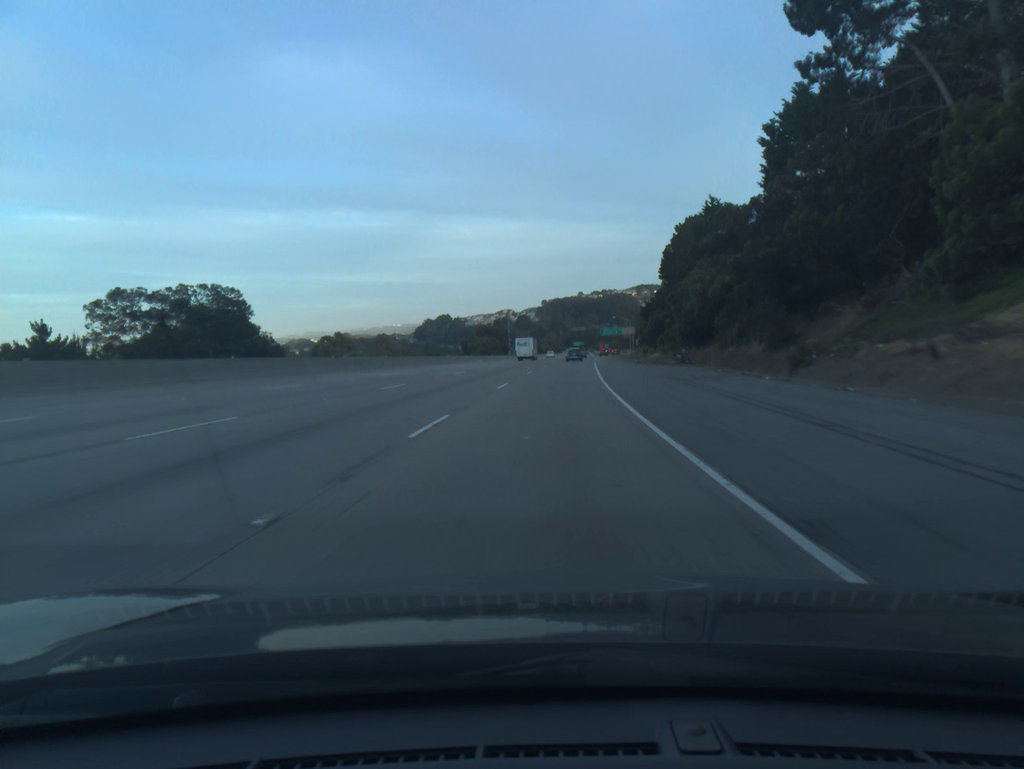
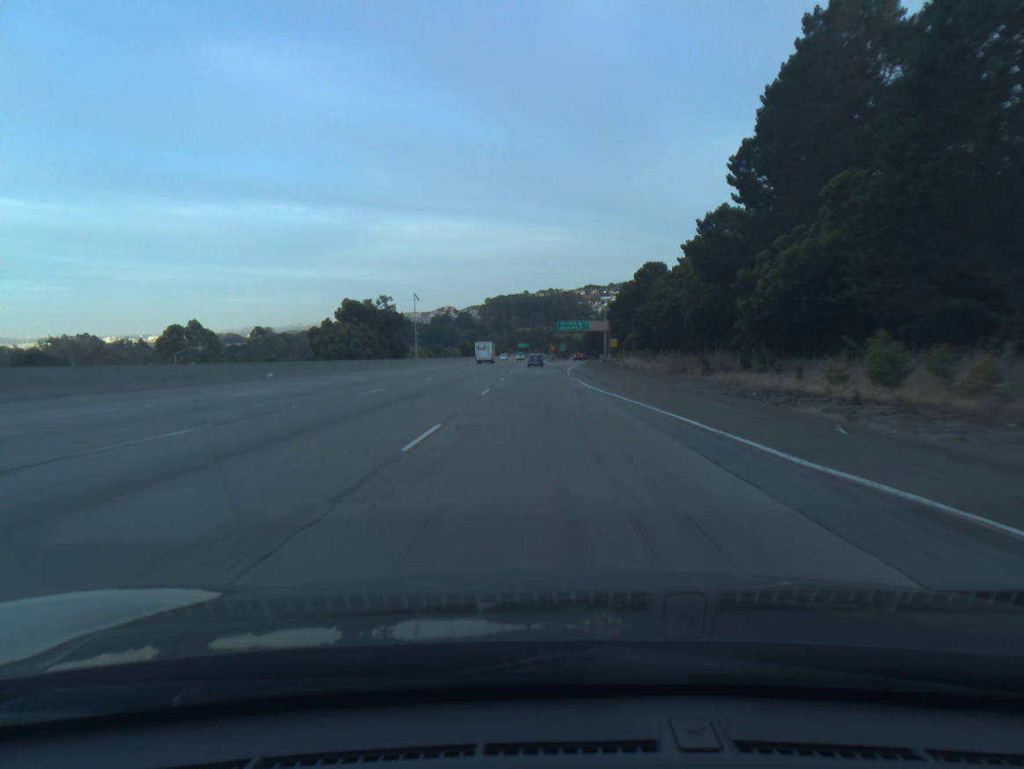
(+3.0, +74.0) m; +4°
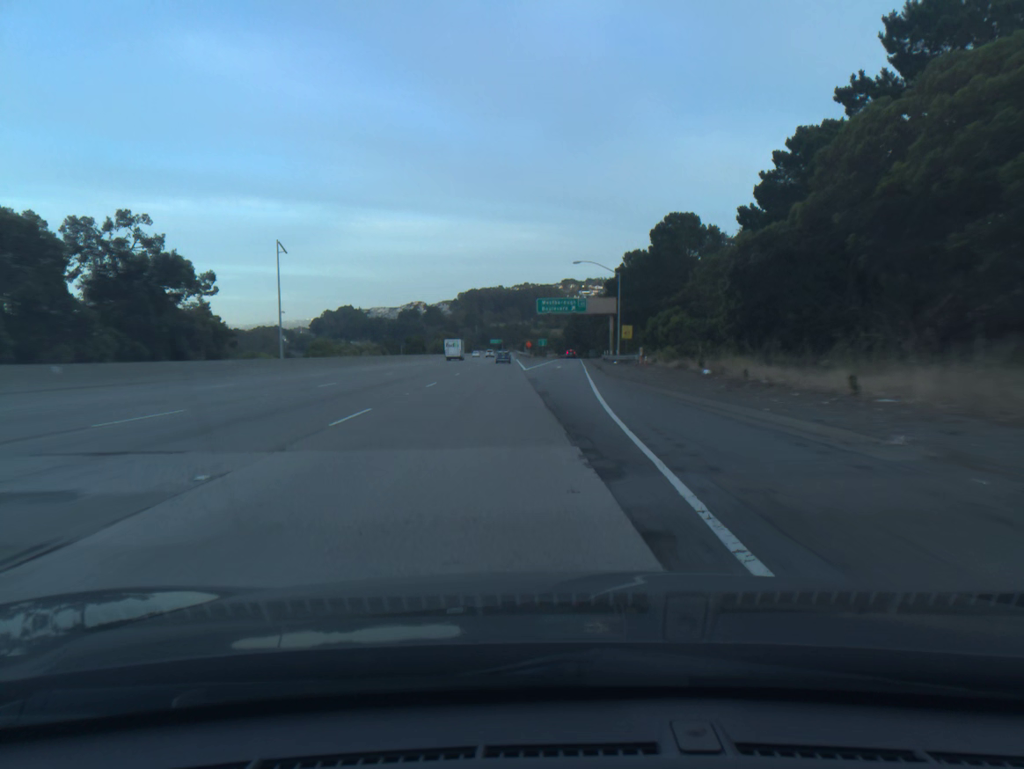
(+0.6, +55.6) m; +2°
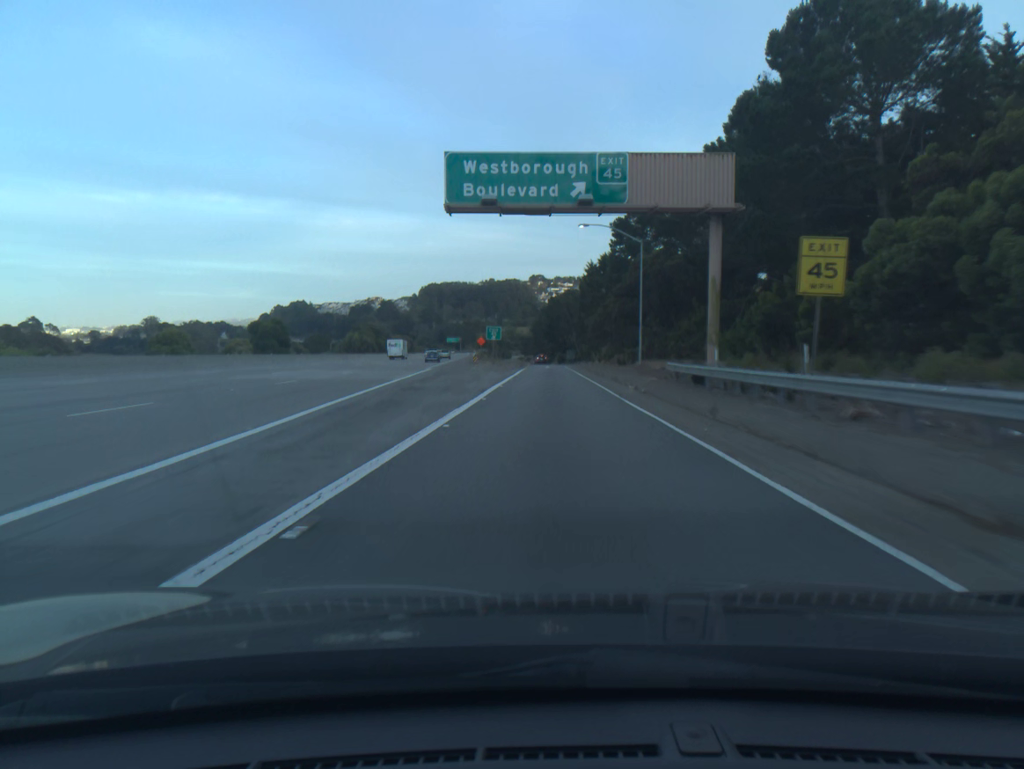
(+1.6, +71.2) m; +2°
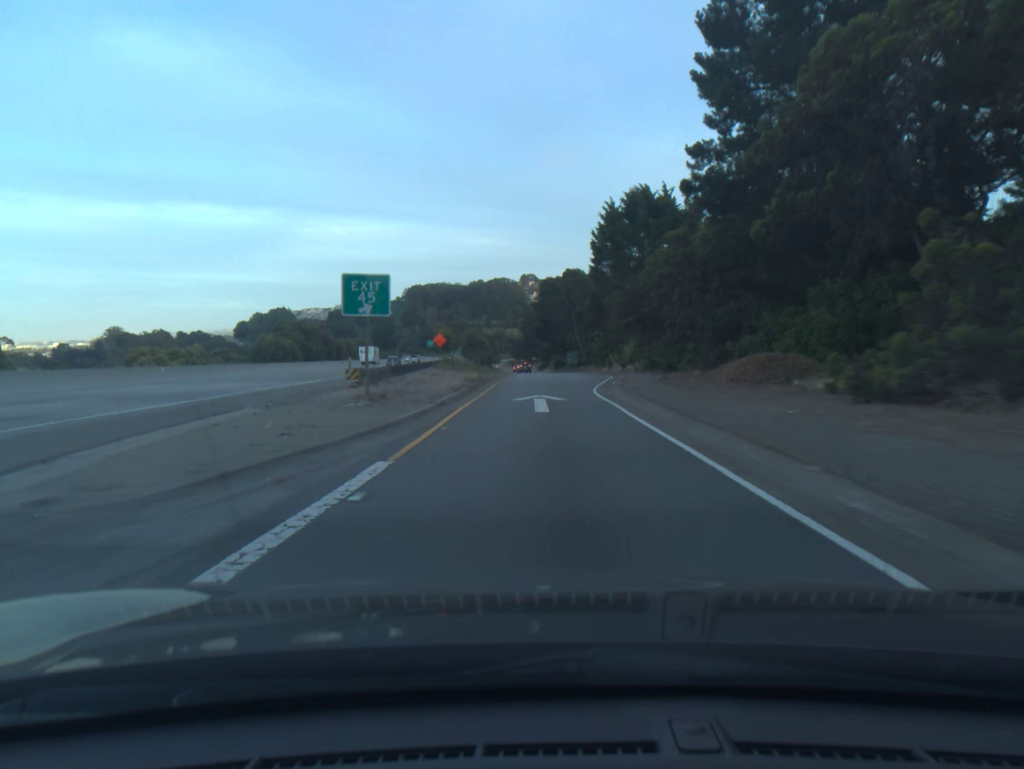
(+0.4, +50.4) m; +1°
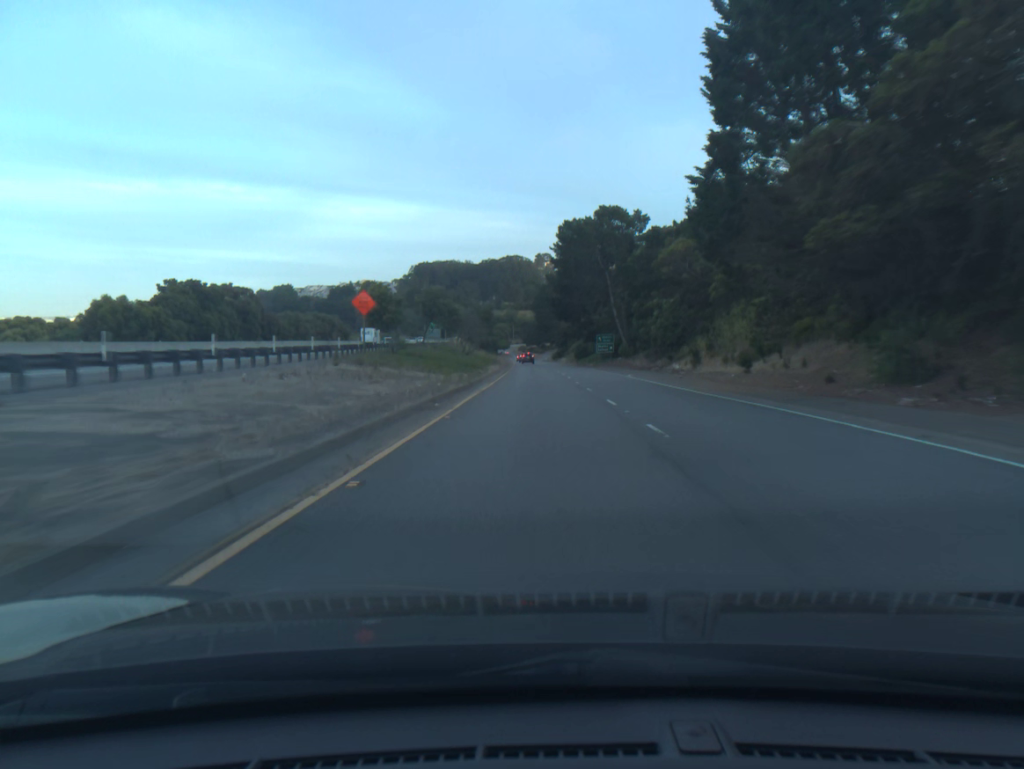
(-0.6, +47.9) m; -1°
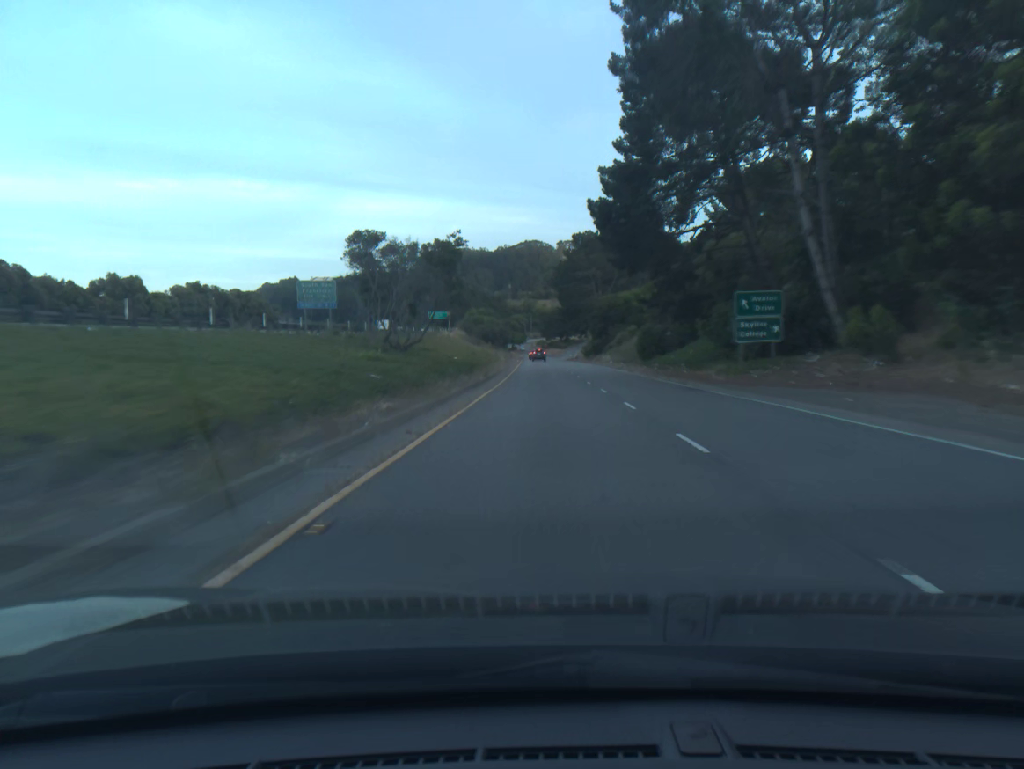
(-0.7, +60.8) m; -1°
